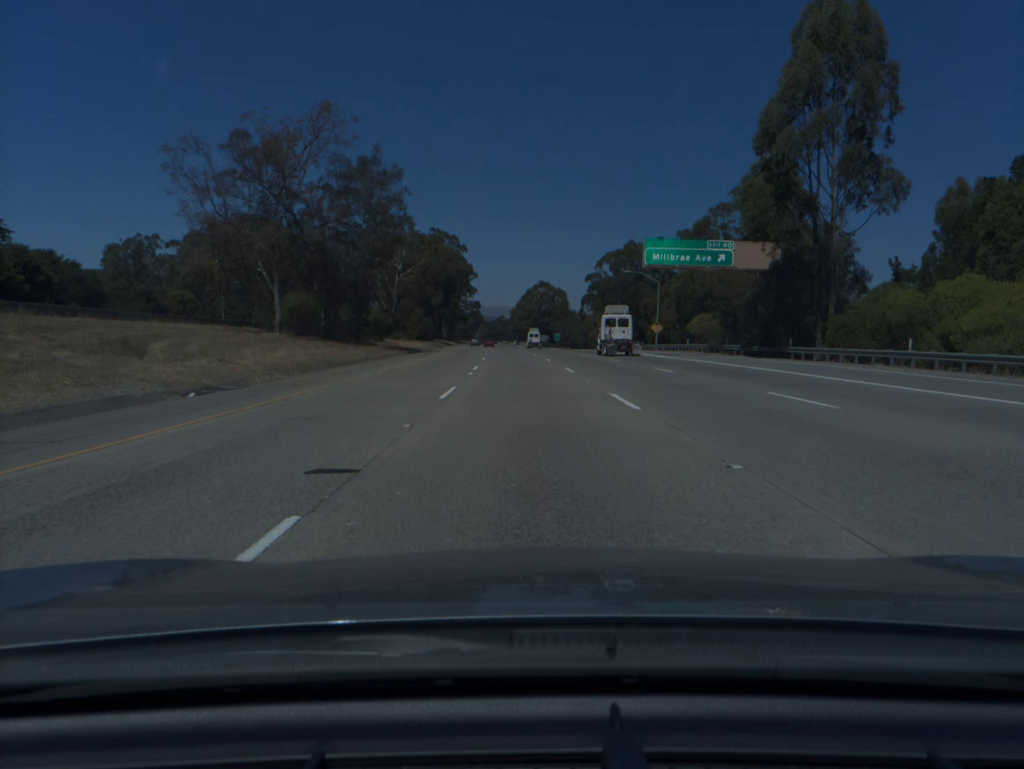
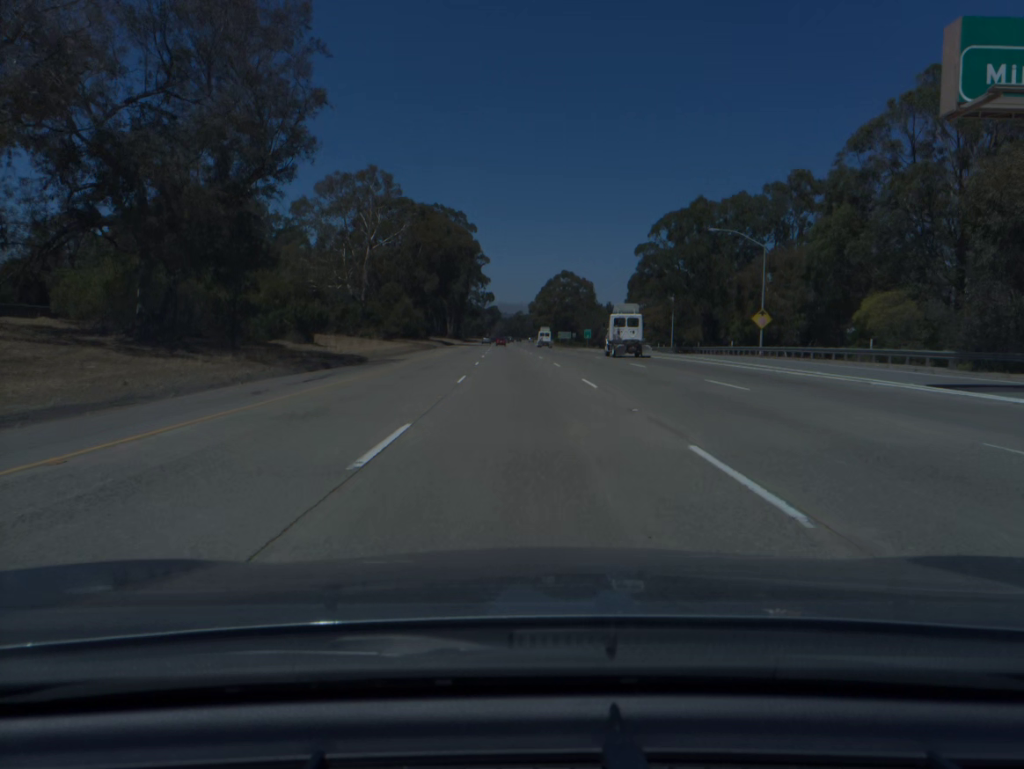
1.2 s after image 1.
(-0.5, +38.0) m; -1°
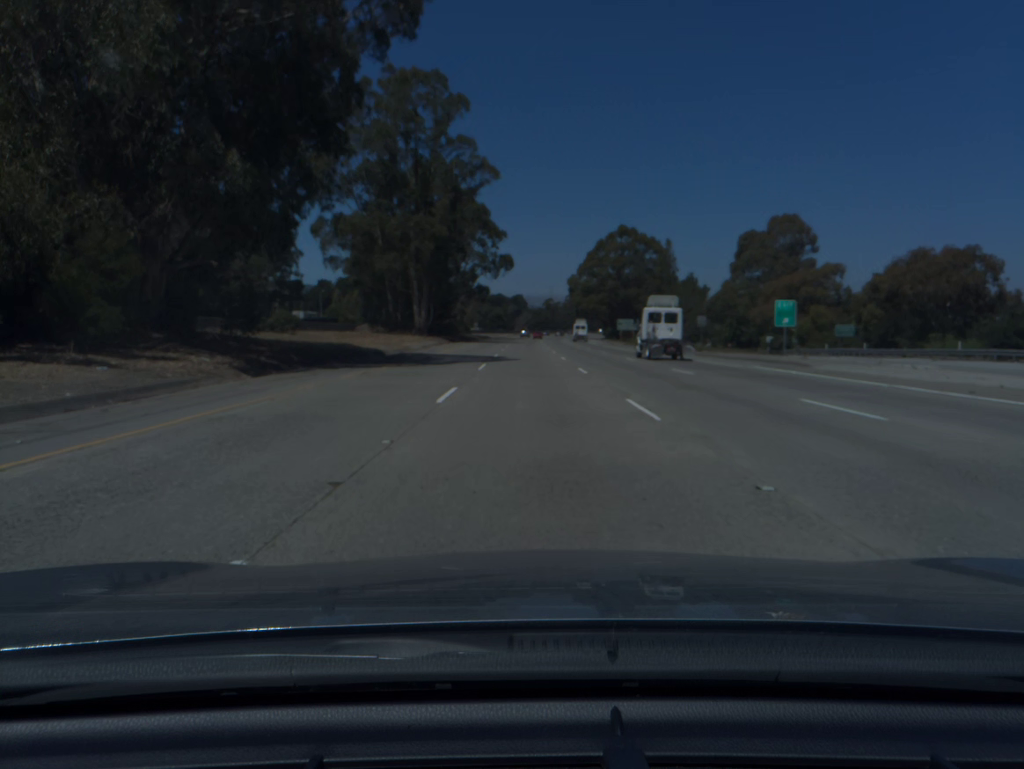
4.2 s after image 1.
(-2.4, +95.0) m; -2°
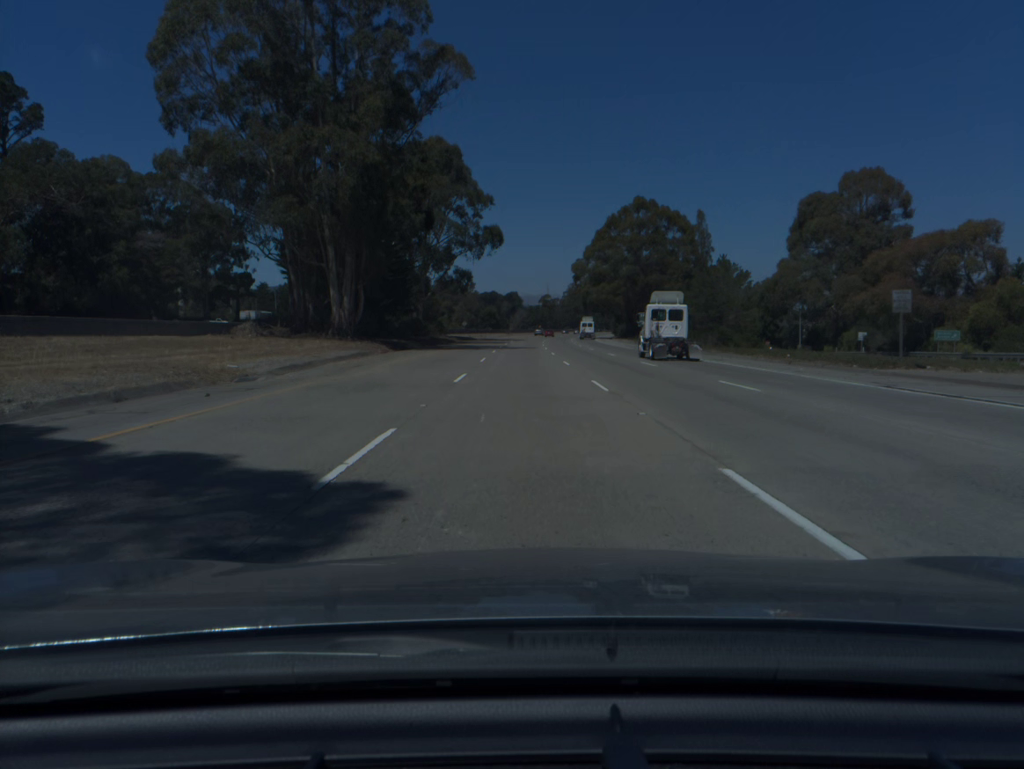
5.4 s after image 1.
(+0.1, +37.9) m; 0°
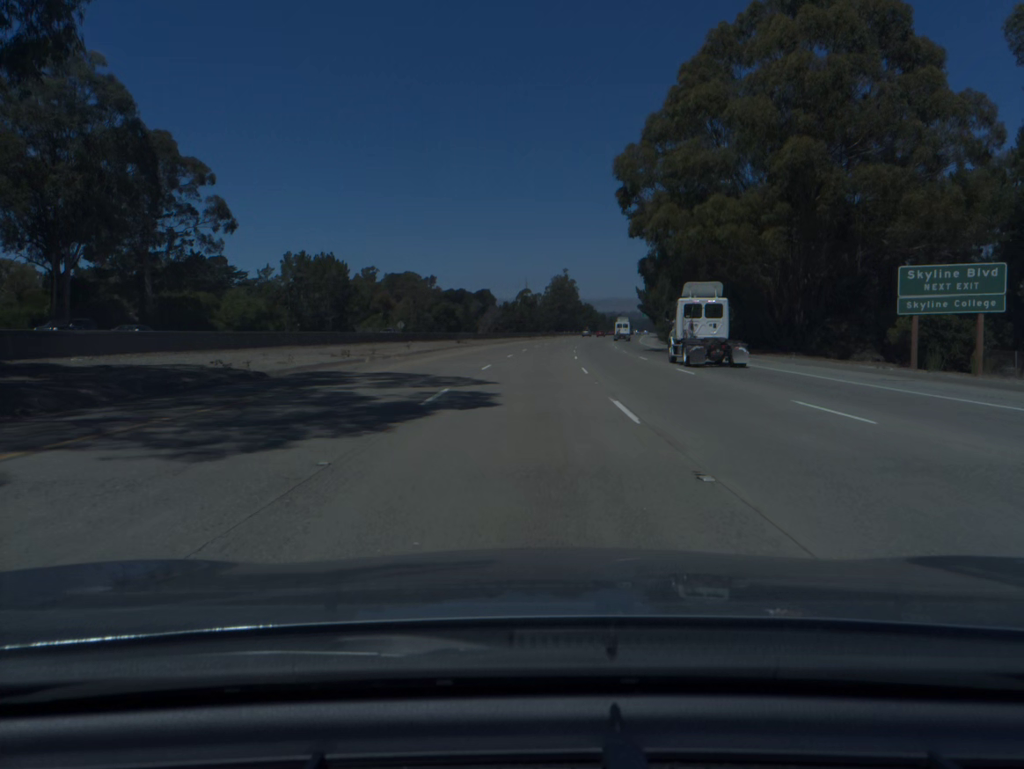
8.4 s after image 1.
(+0.6, +94.2) m; +2°
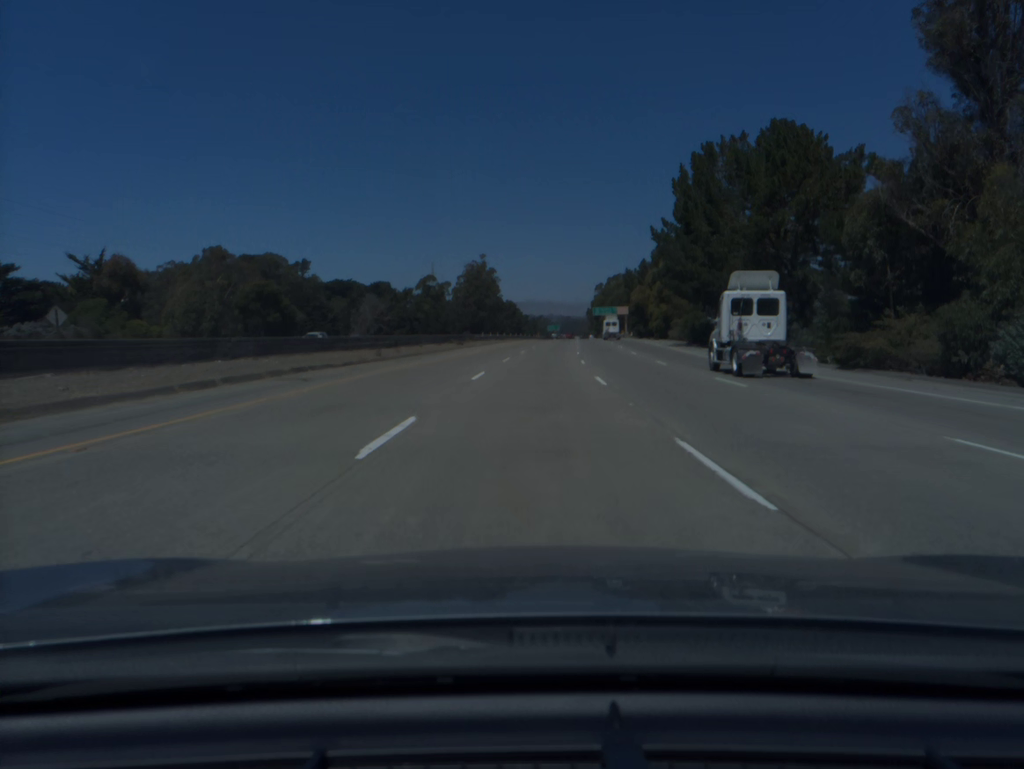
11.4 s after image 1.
(+4.7, +93.8) m; +6°
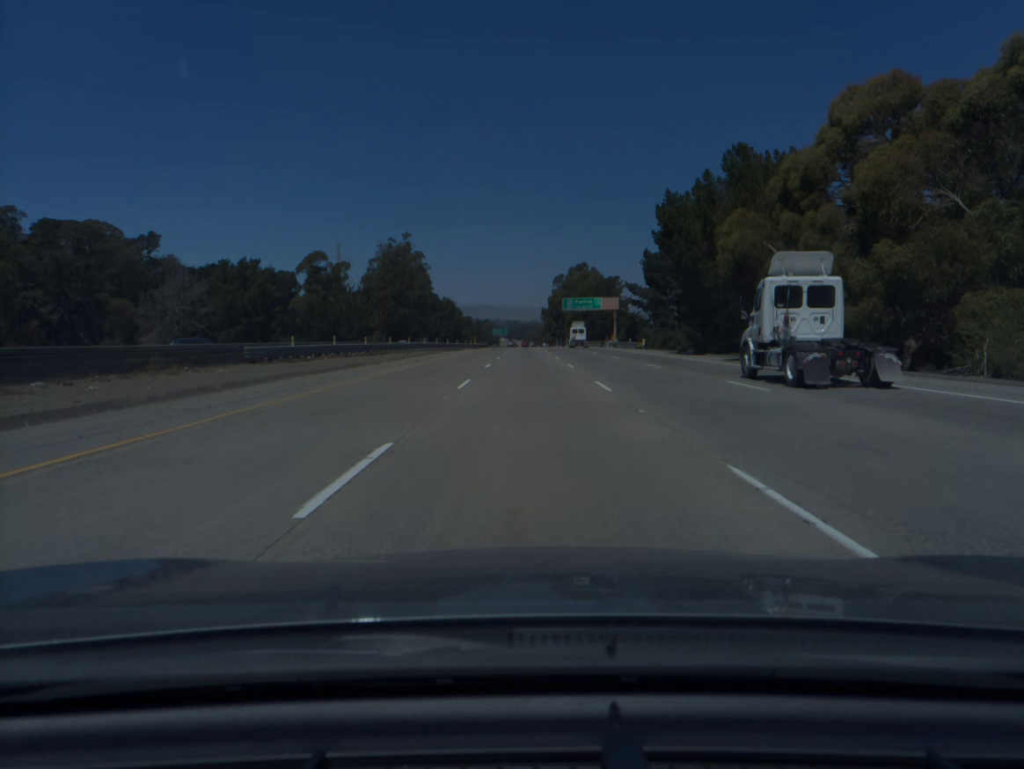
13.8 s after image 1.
(+3.1, +75.5) m; +4°
